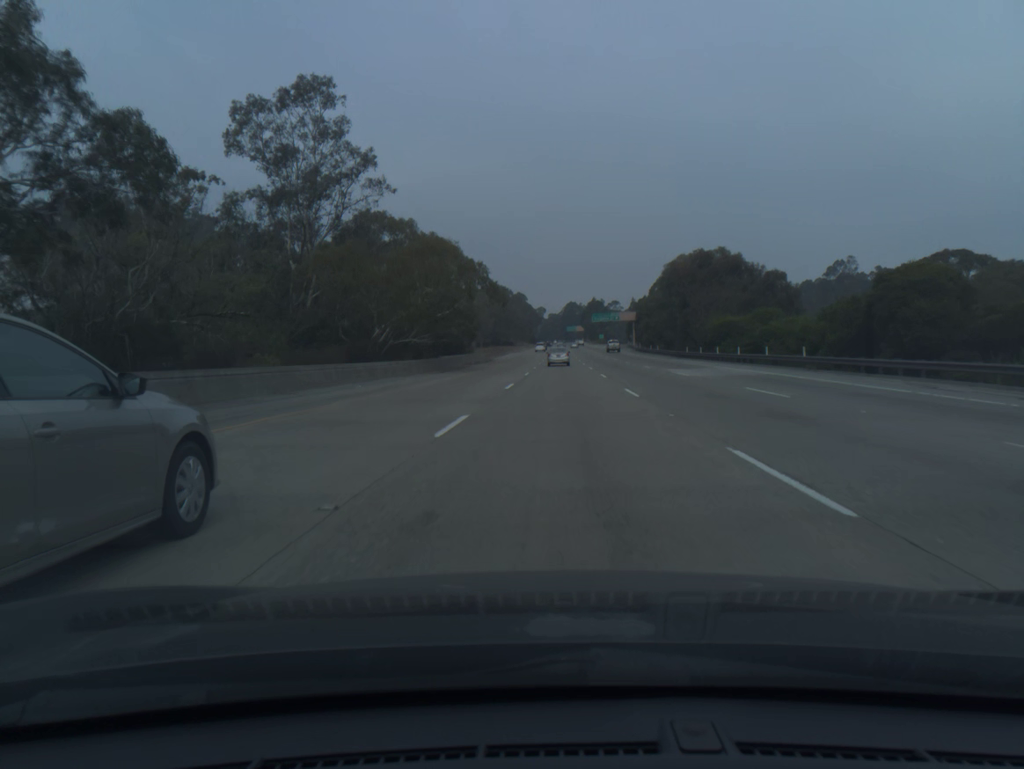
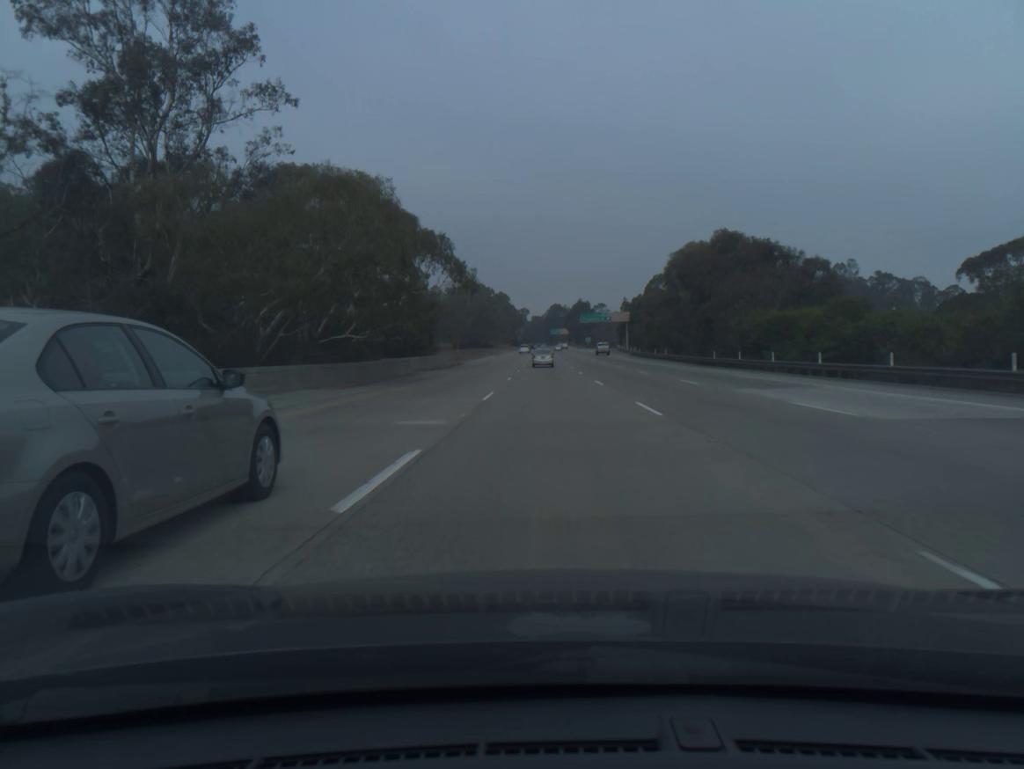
(+0.2, +20.0) m; +1°
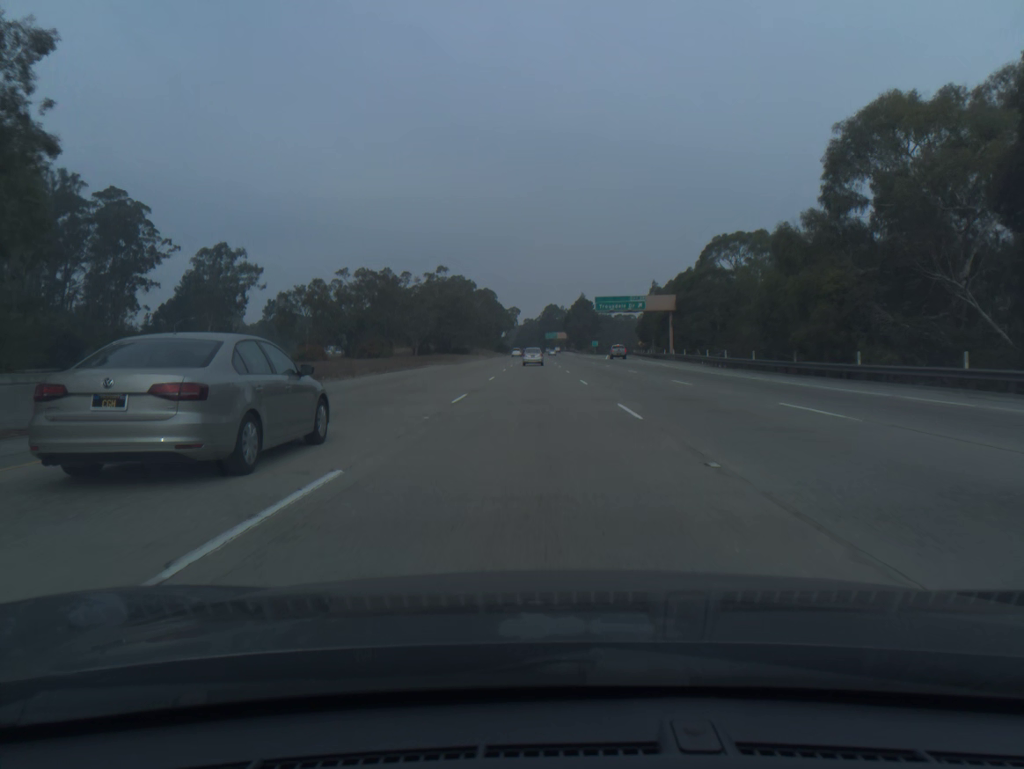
(+0.6, +59.9) m; +1°
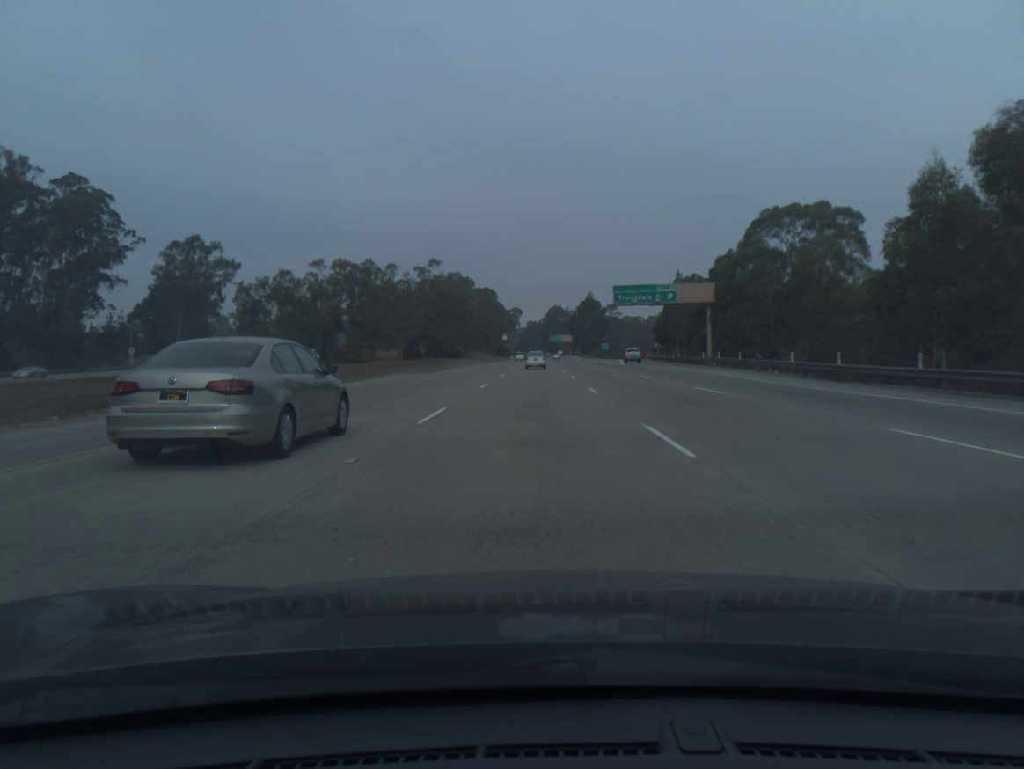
(0.0, +20.0) m; 0°
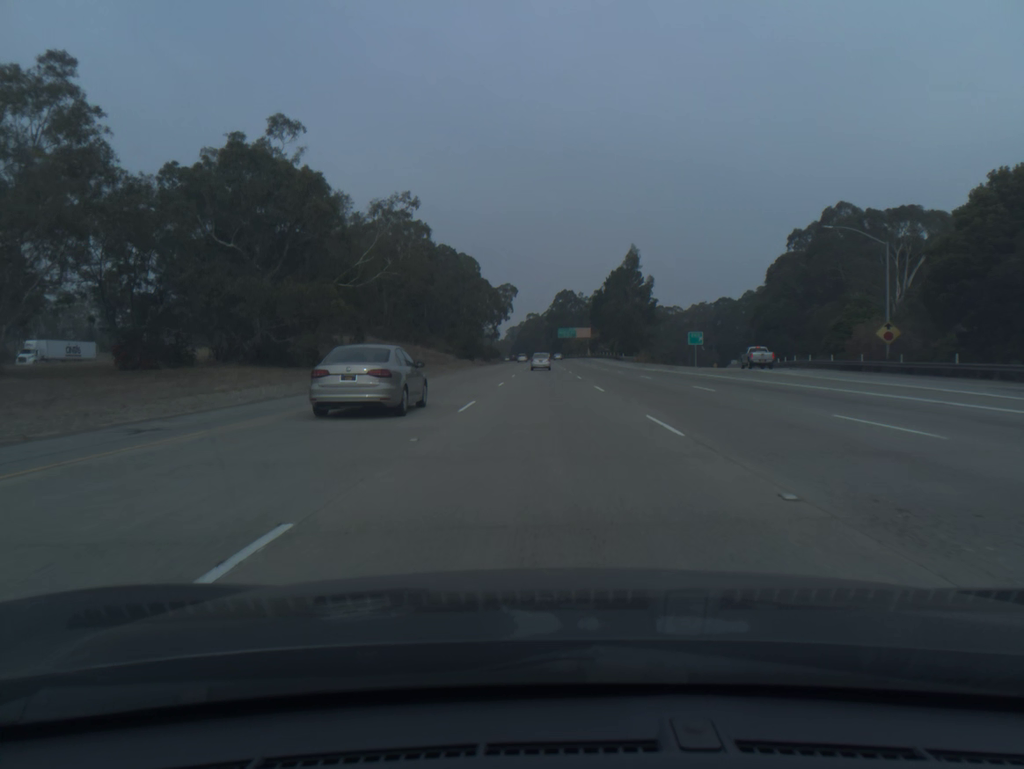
(-0.7, +99.6) m; 0°
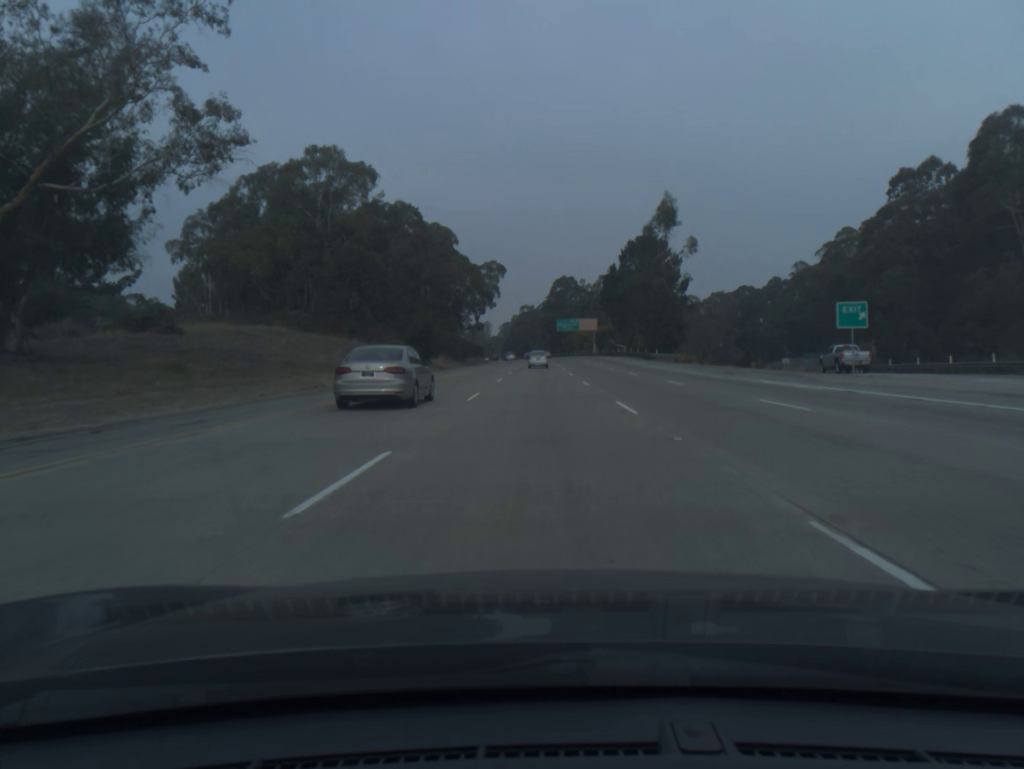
(+0.1, +39.9) m; 0°
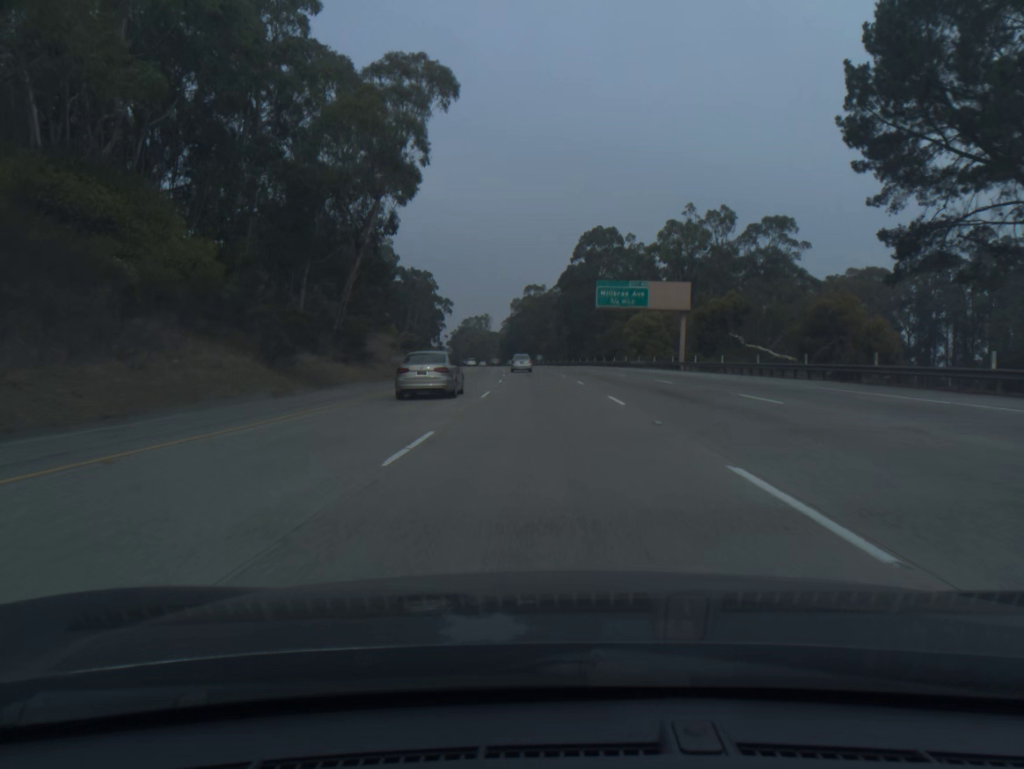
(-0.5, +99.3) m; -1°
